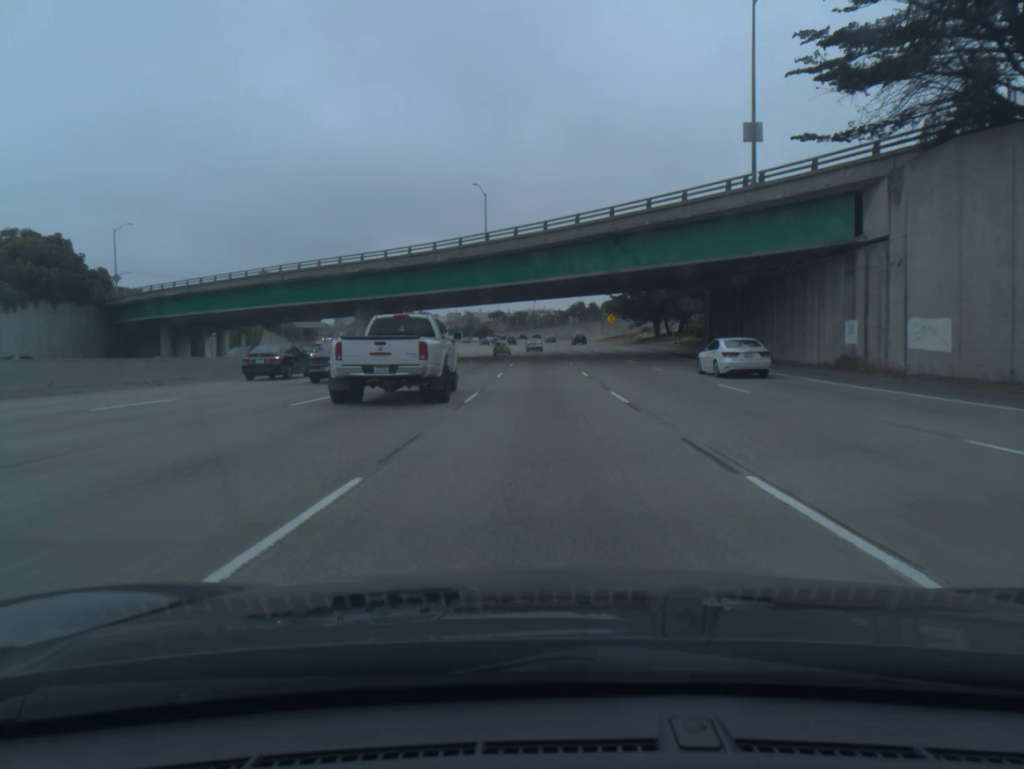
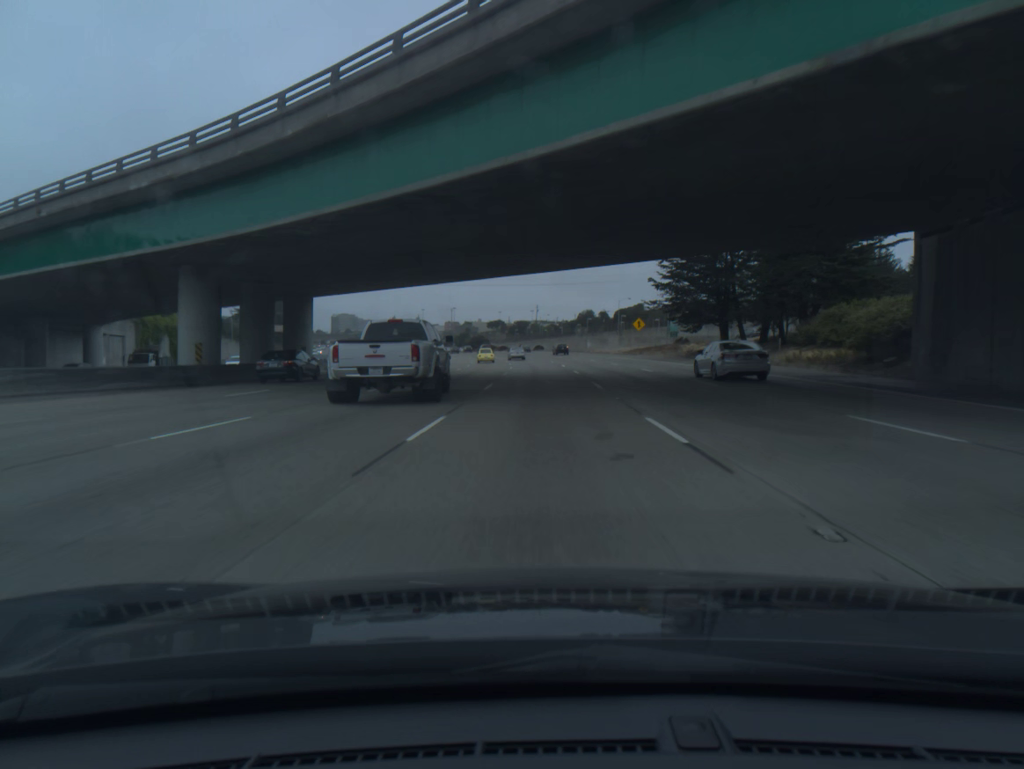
(0.0, +36.0) m; 0°
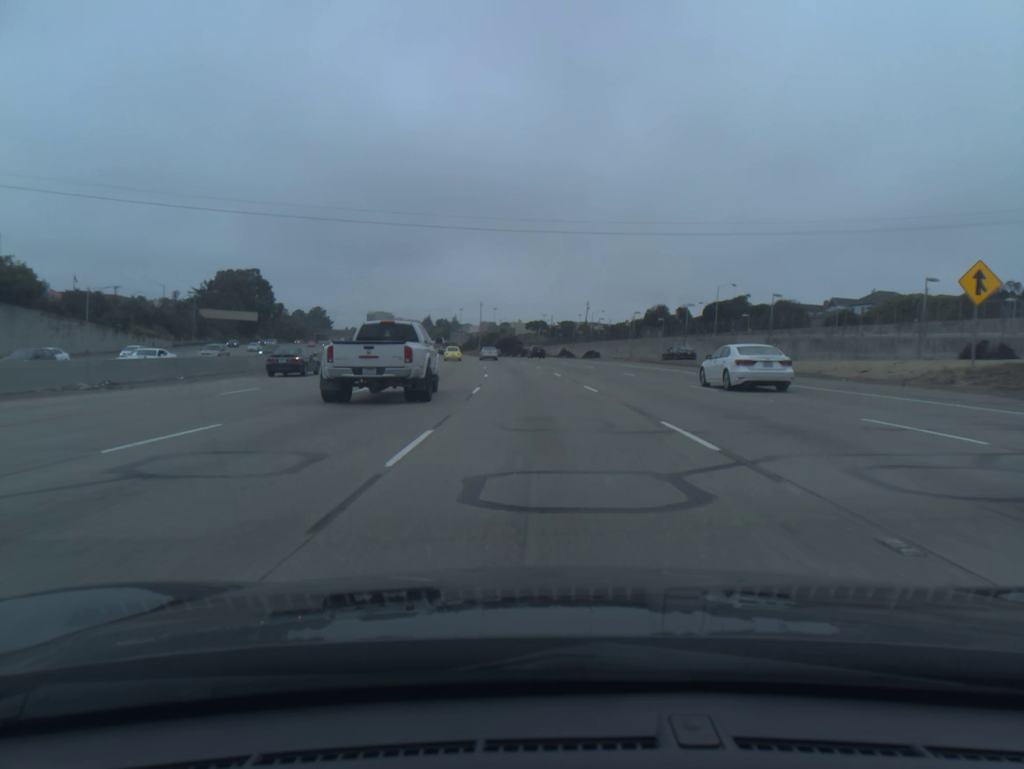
(-1.3, +72.2) m; -3°
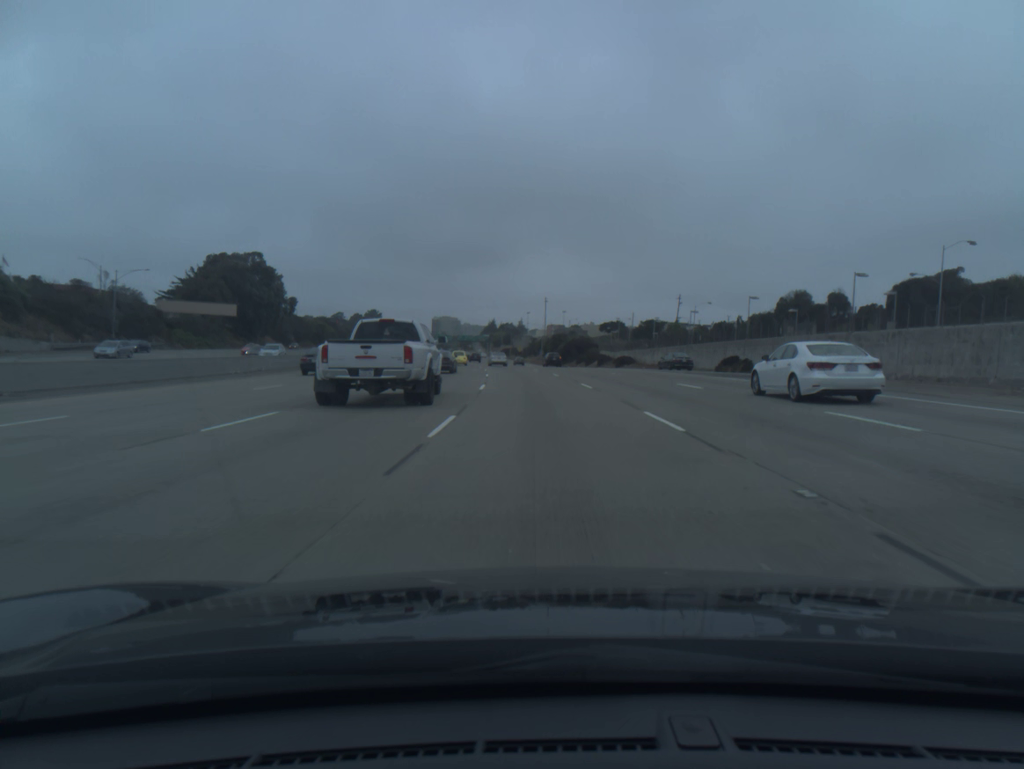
(-2.4, +54.6) m; -5°
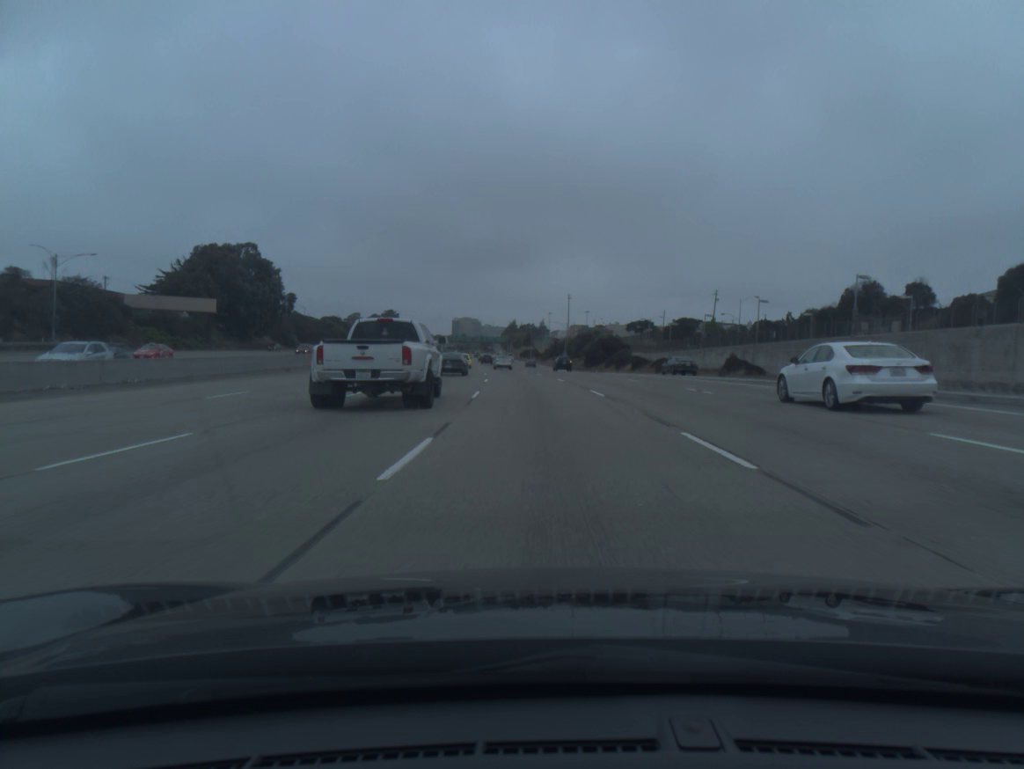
(-0.3, +18.3) m; -2°
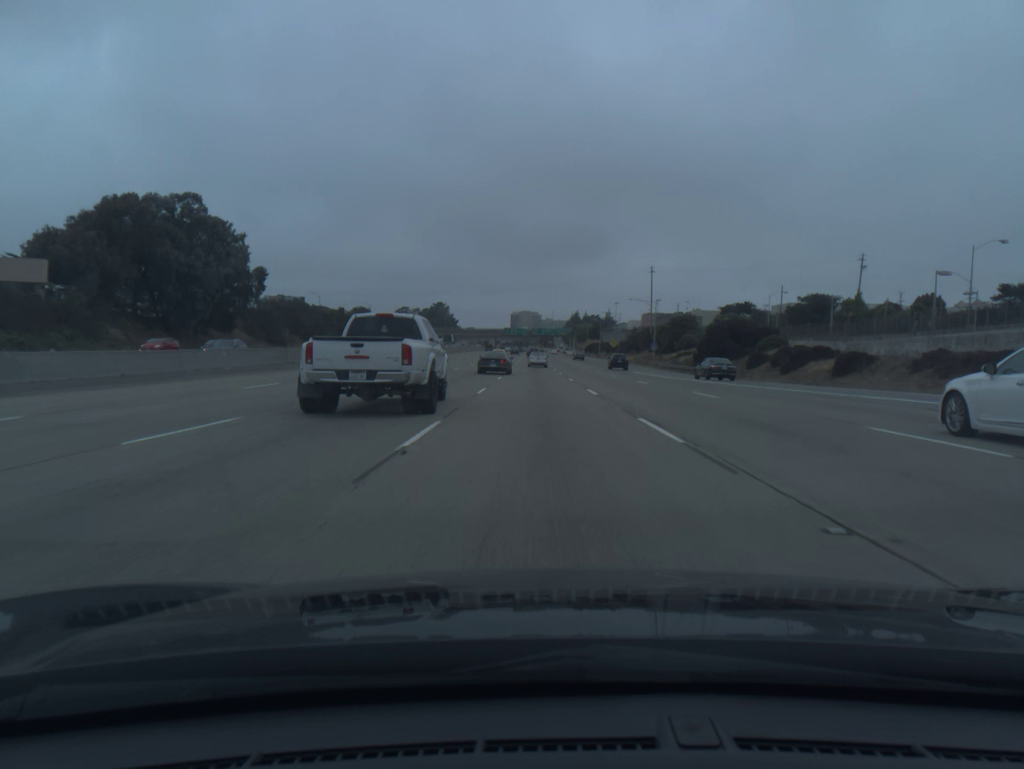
(-2.3, +54.8) m; -5°
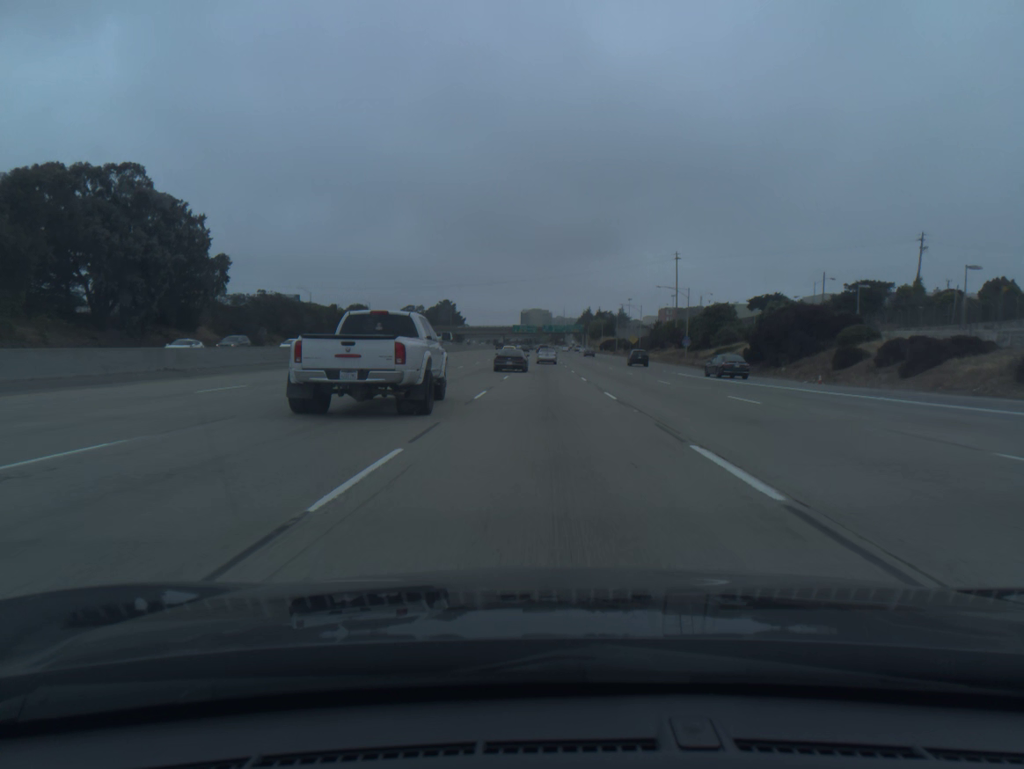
(-0.1, +18.4) m; -1°
